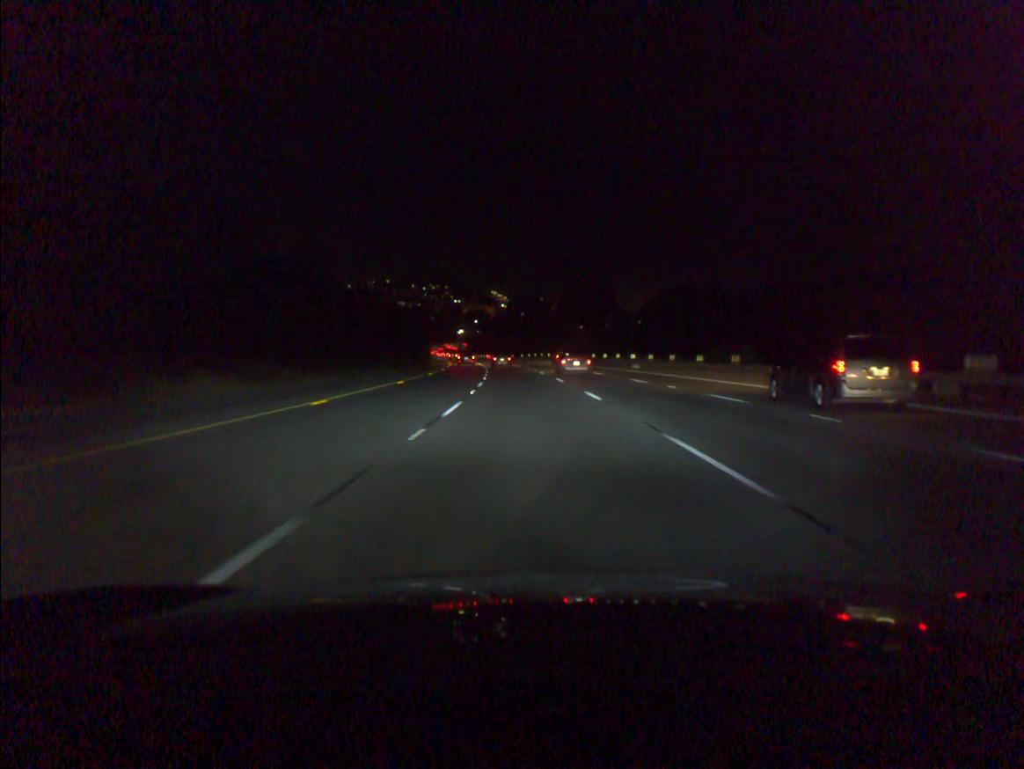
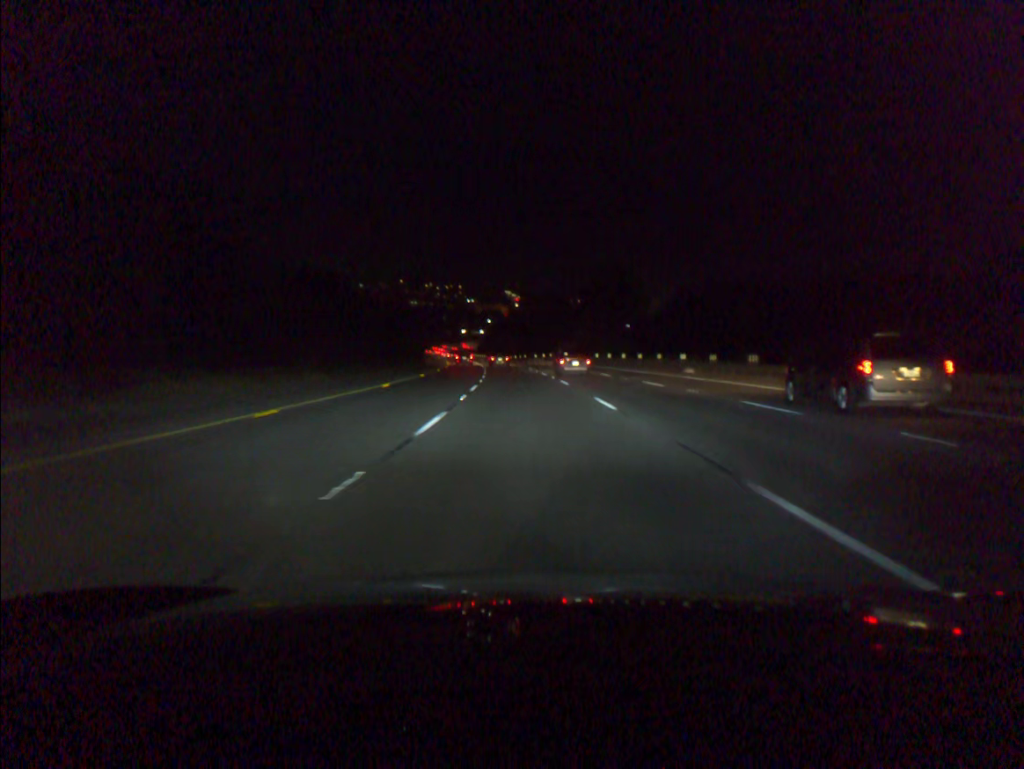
(-0.2, +18.5) m; -1°
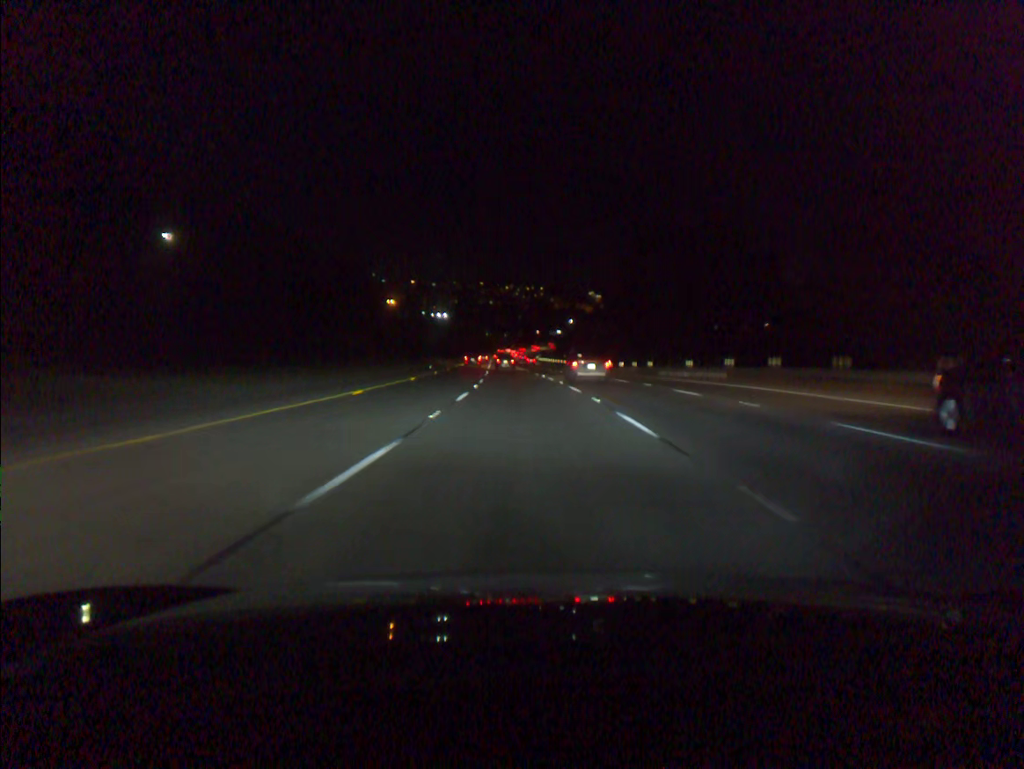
(-4.6, +93.2) m; -6°
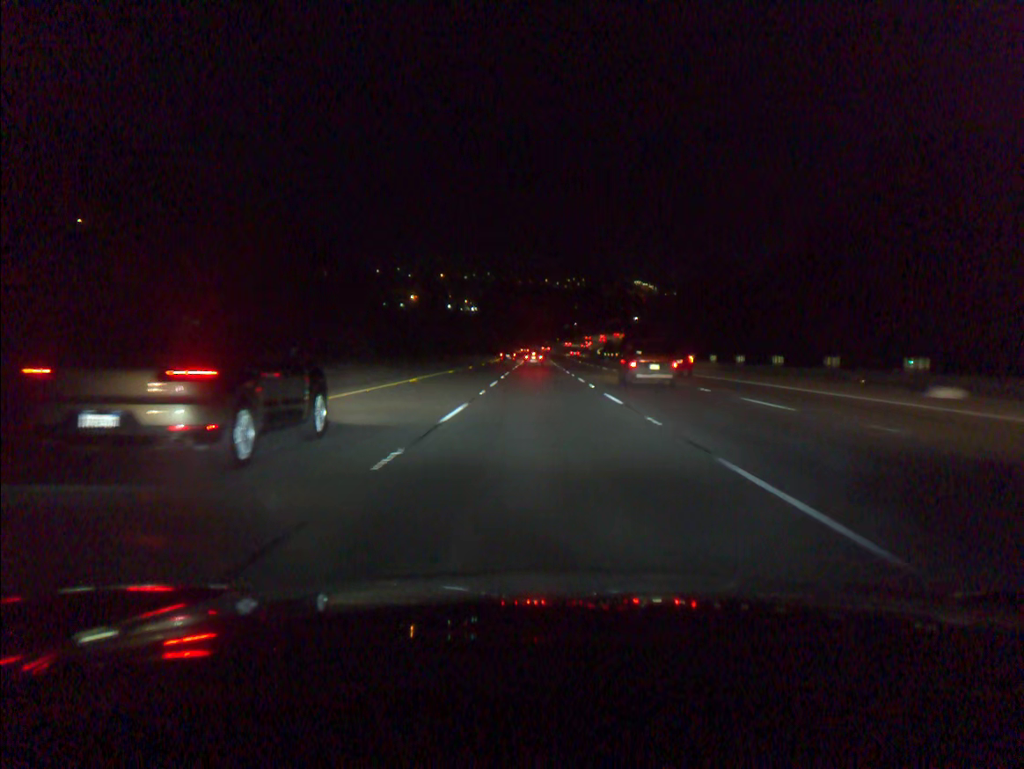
(-3.9, +94.7) m; -3°
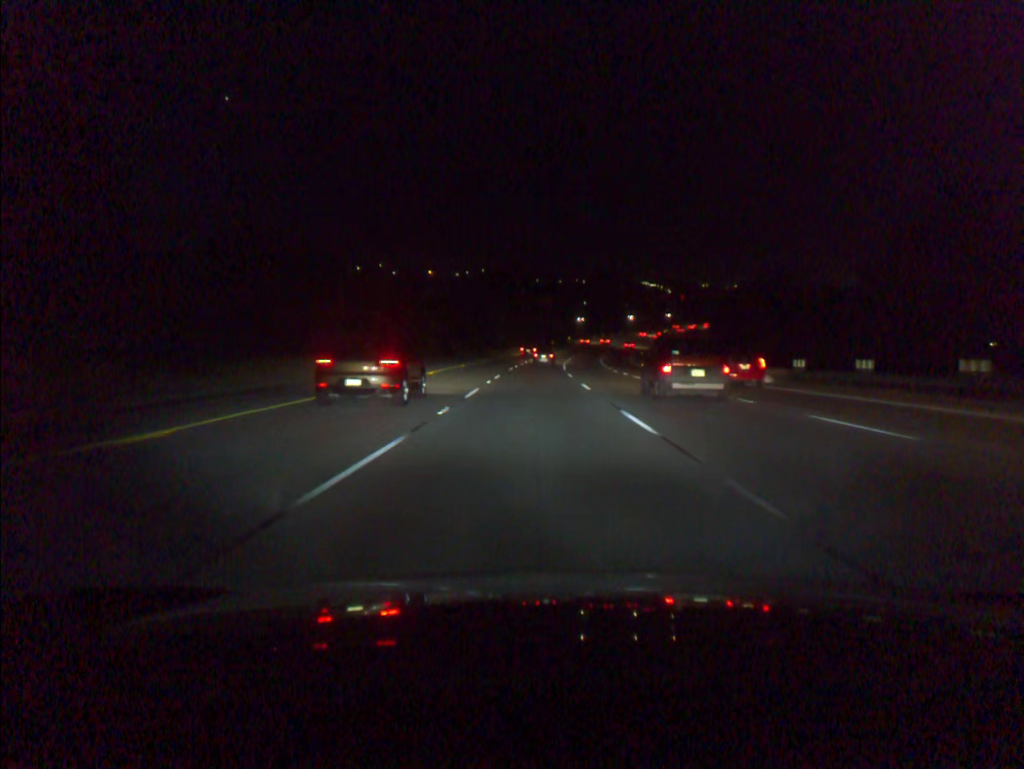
(+0.3, +94.9) m; 0°
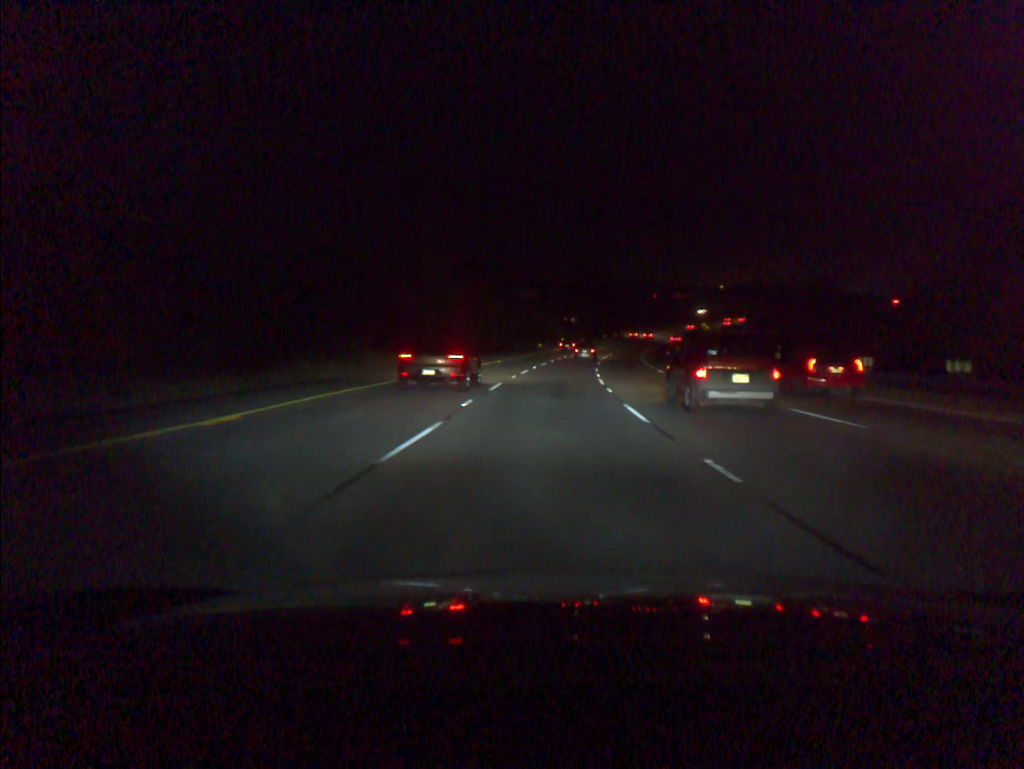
(+0.2, +56.1) m; +1°
